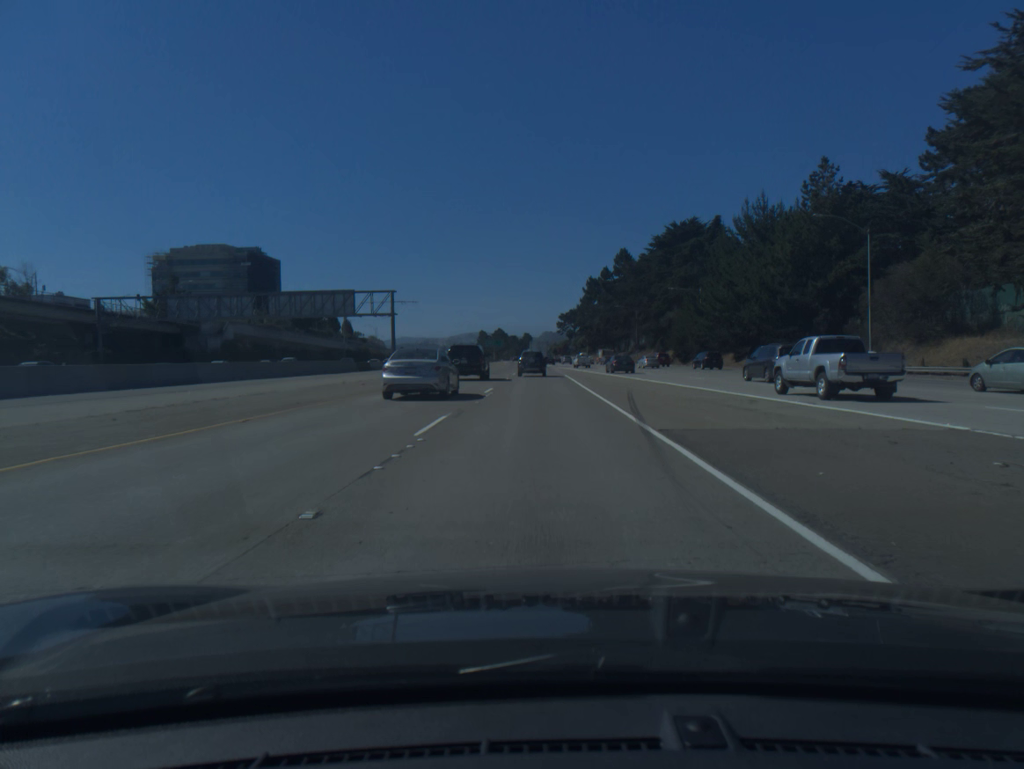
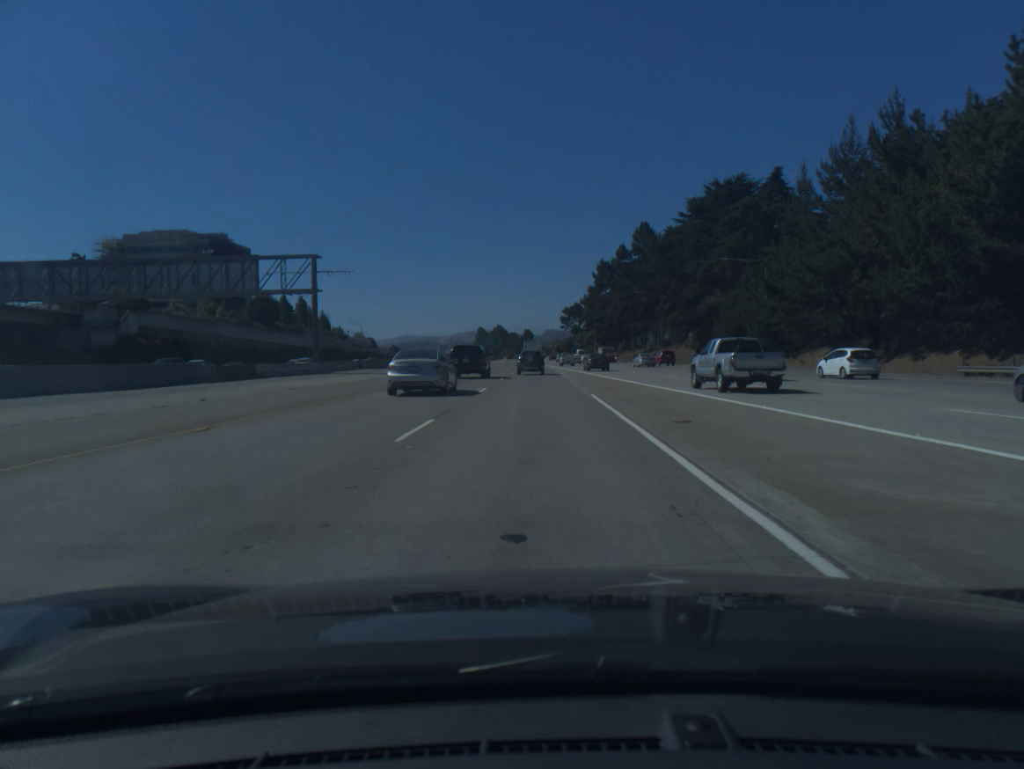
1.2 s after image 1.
(0.0, +30.5) m; 0°
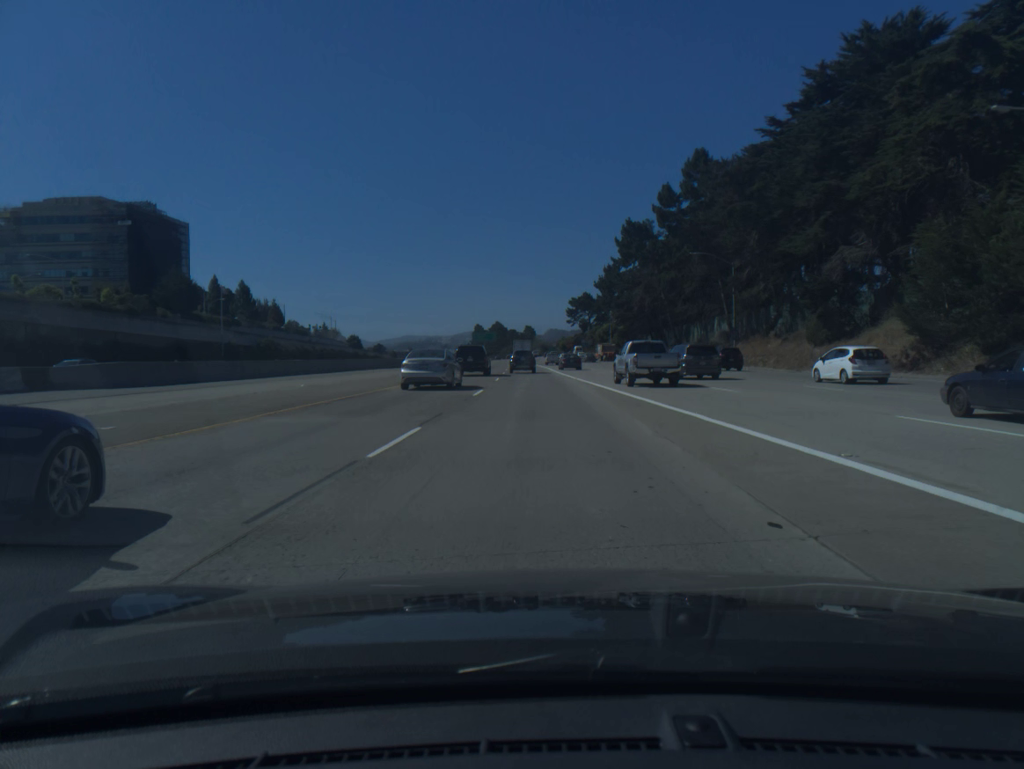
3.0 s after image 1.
(-0.2, +46.1) m; 0°
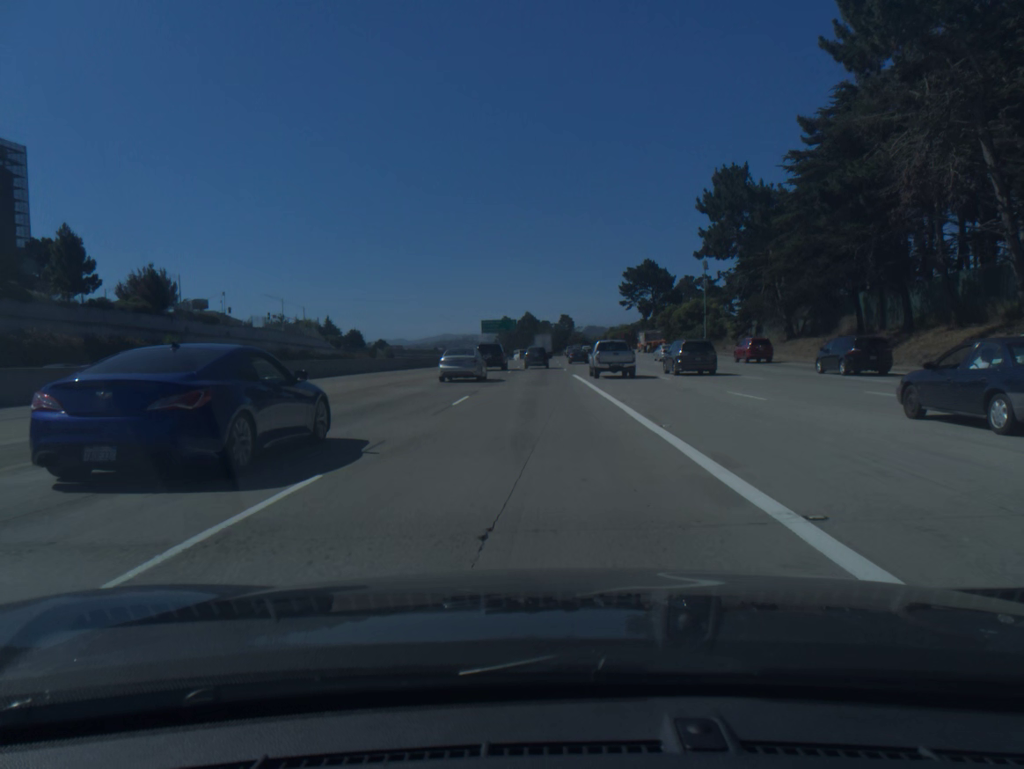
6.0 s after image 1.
(-1.3, +78.2) m; -3°
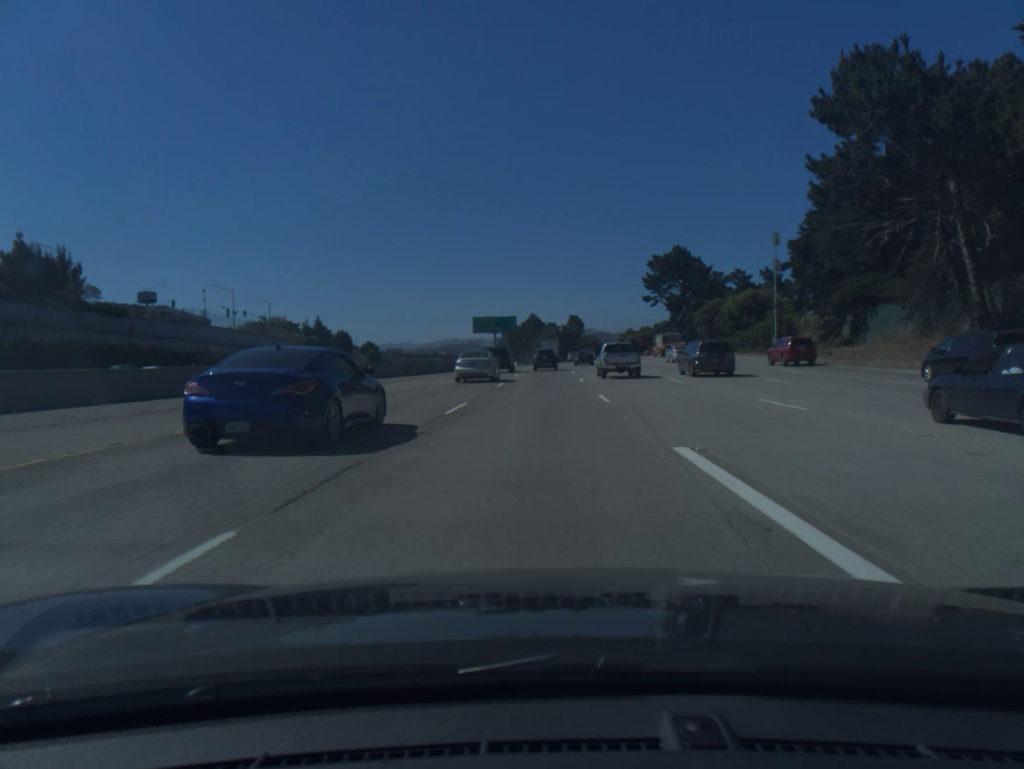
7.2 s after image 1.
(-0.1, +31.7) m; 0°
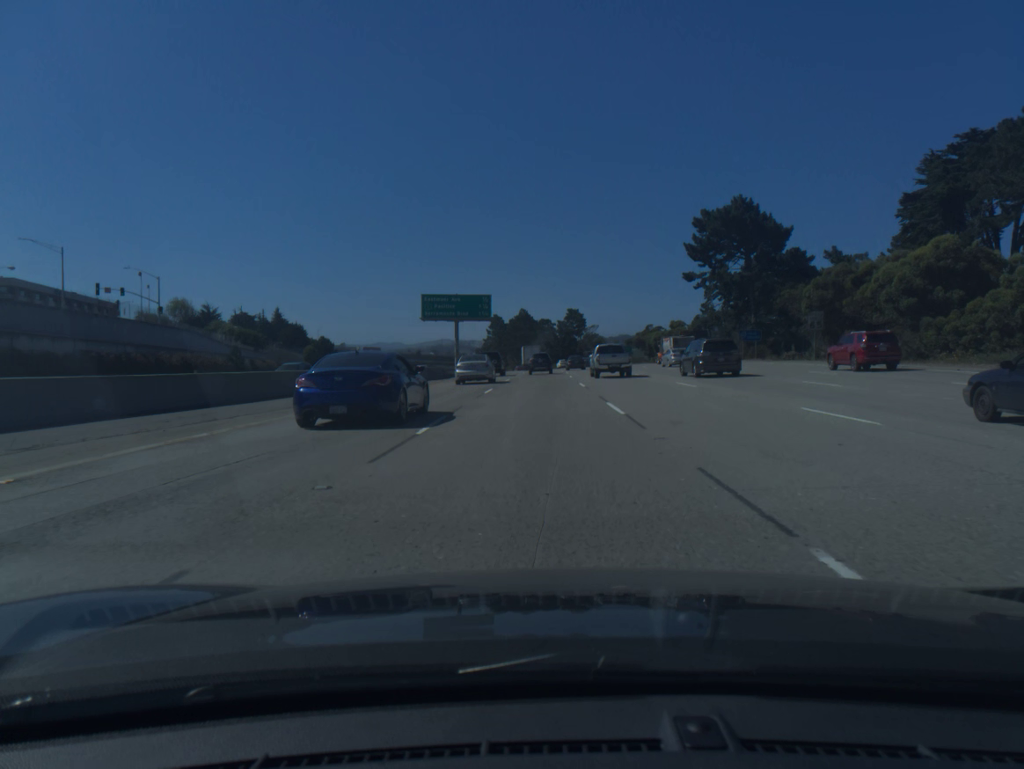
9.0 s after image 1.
(+0.1, +48.1) m; 0°
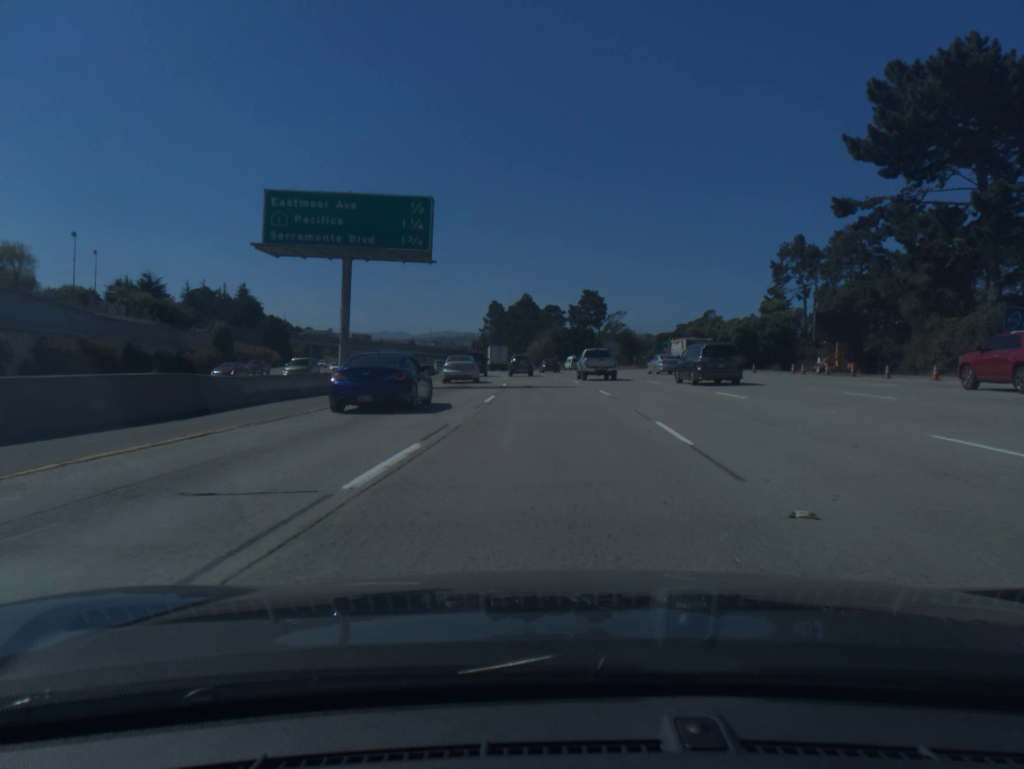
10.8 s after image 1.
(-0.2, +48.6) m; 0°
